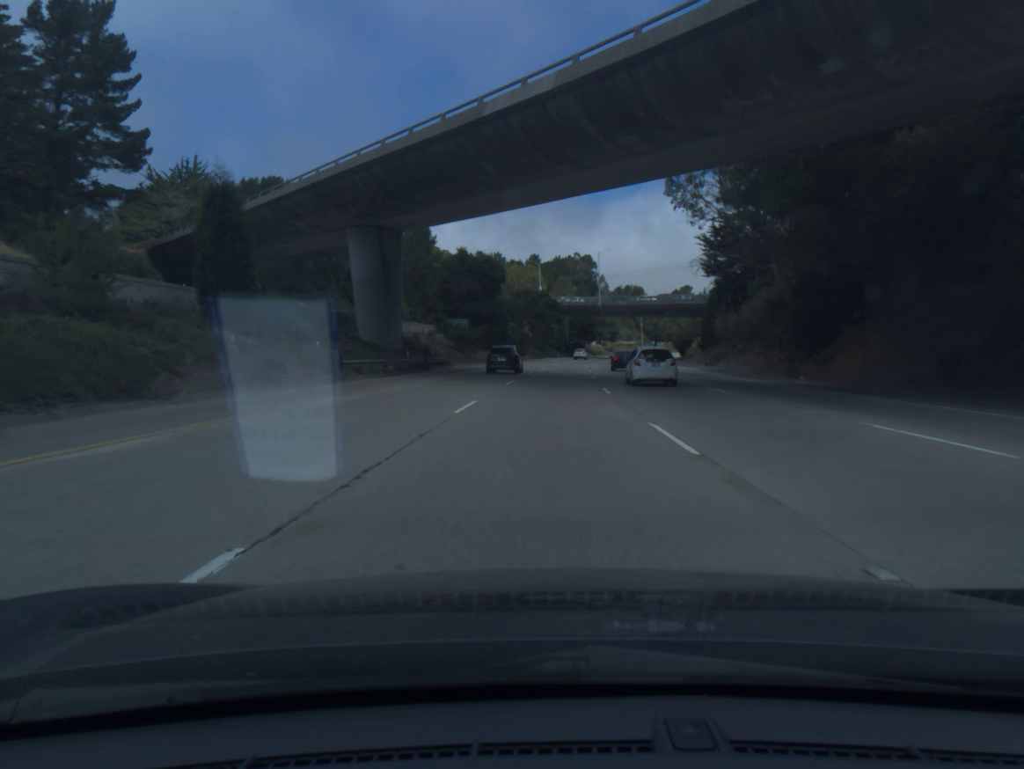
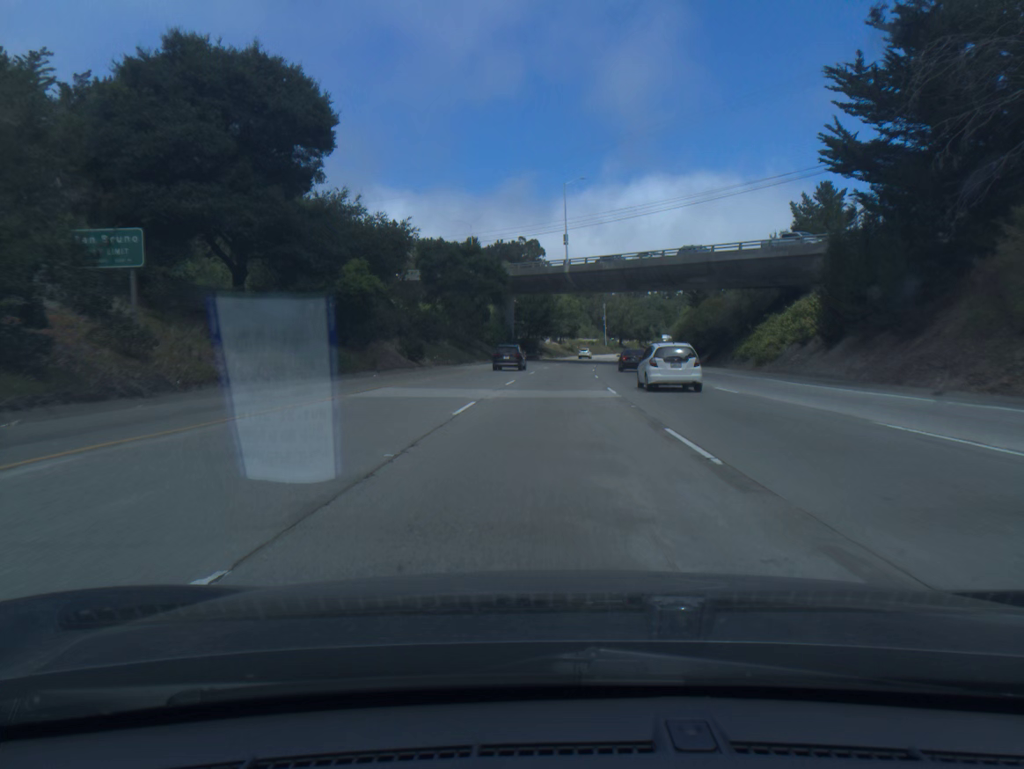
(+2.0, +58.8) m; +4°
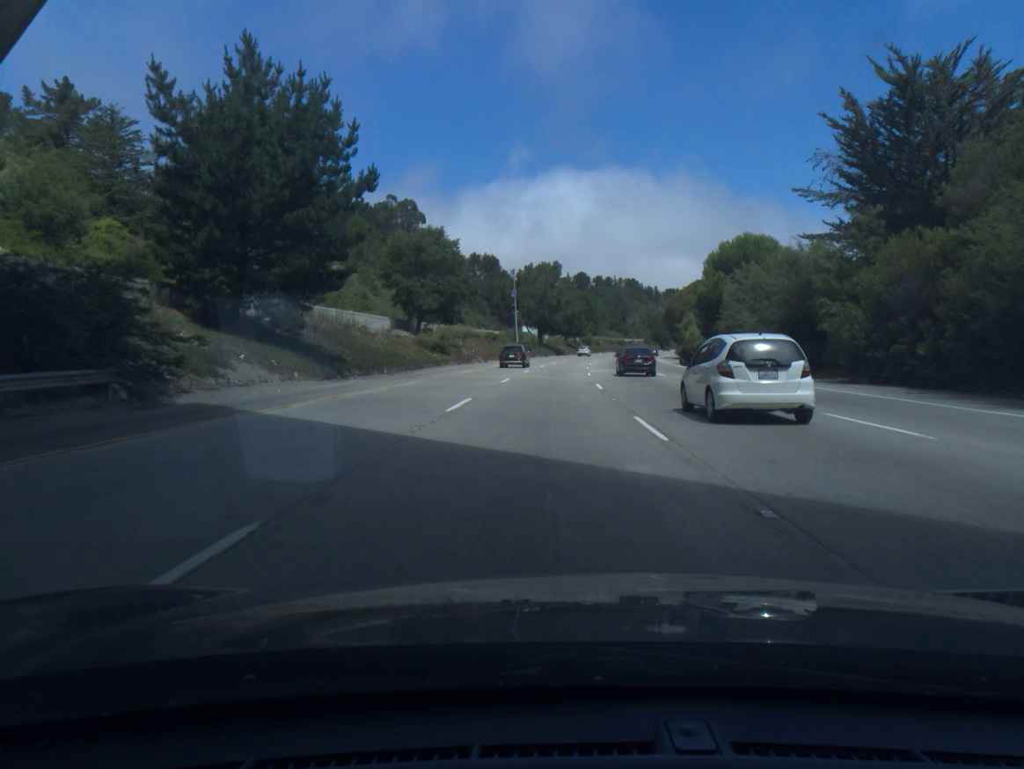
(+6.6, +100.1) m; +7°
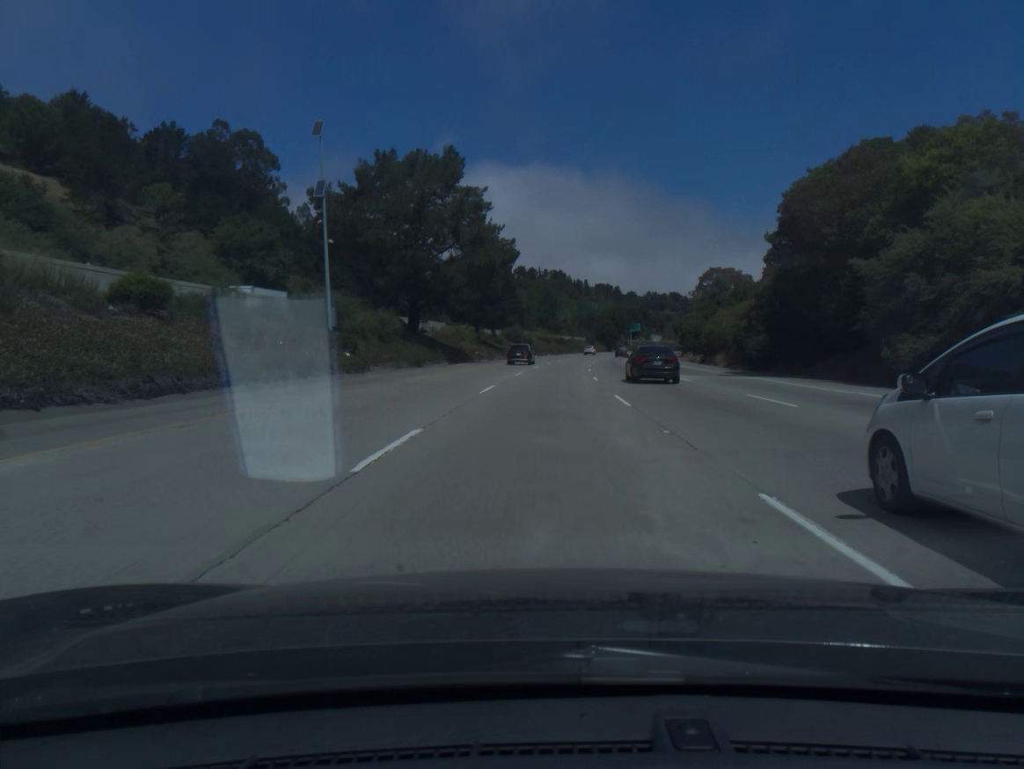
(+3.9, +81.0) m; +6°
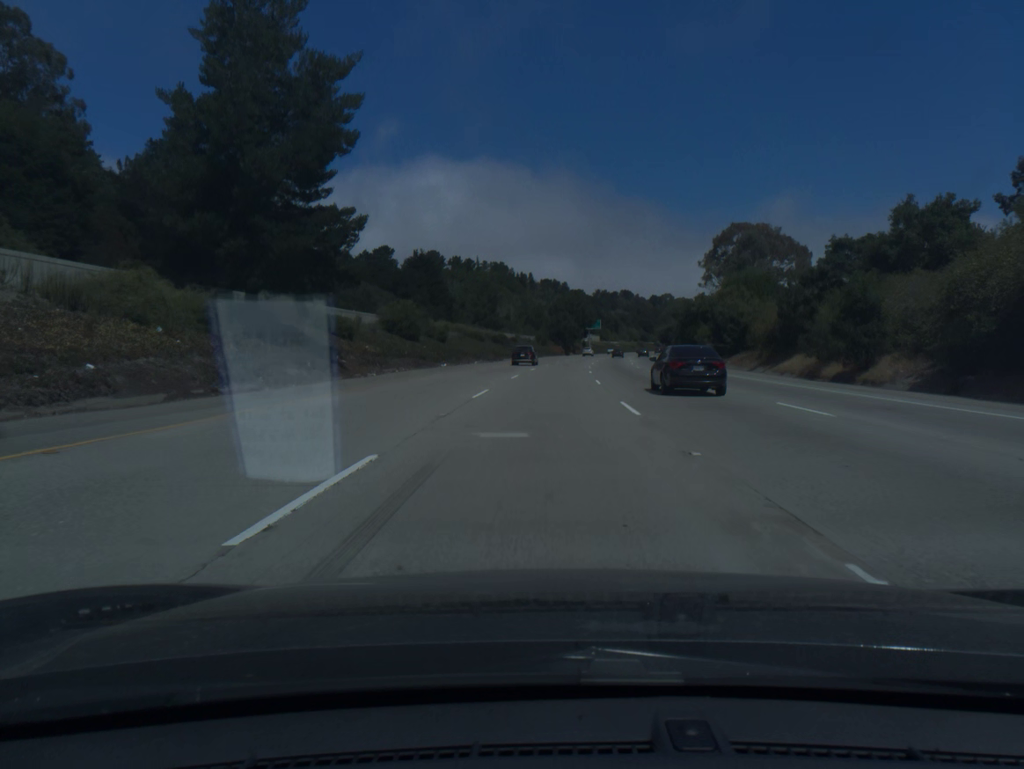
(+2.4, +60.9) m; +4°
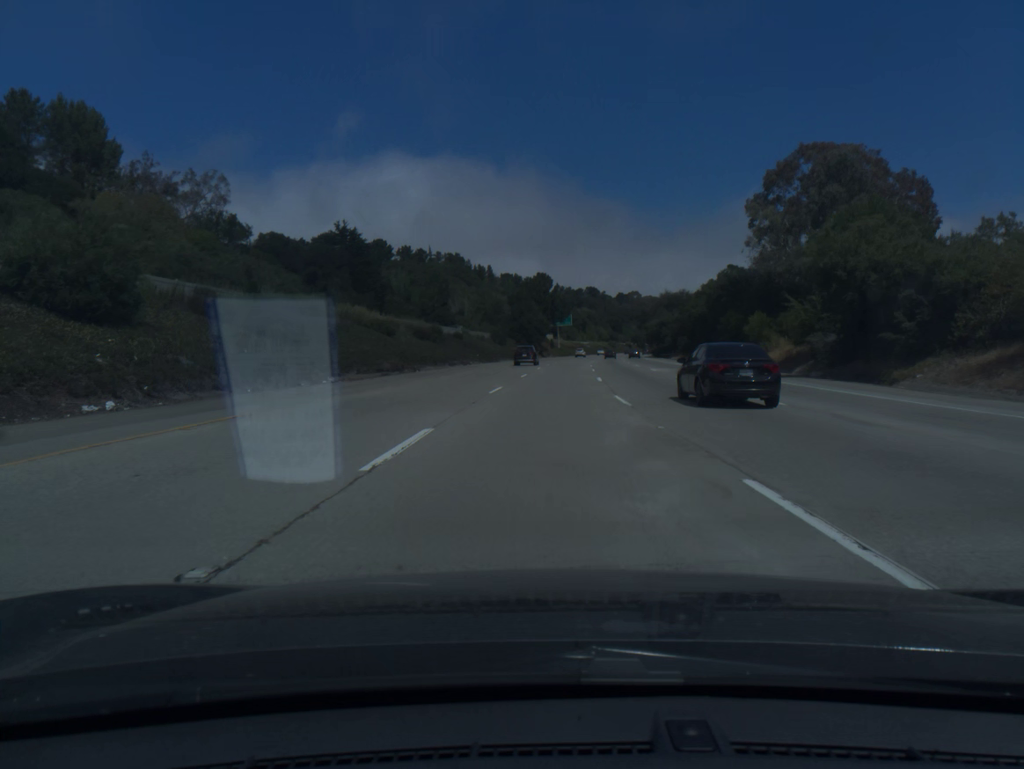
(+0.9, +40.6) m; +3°
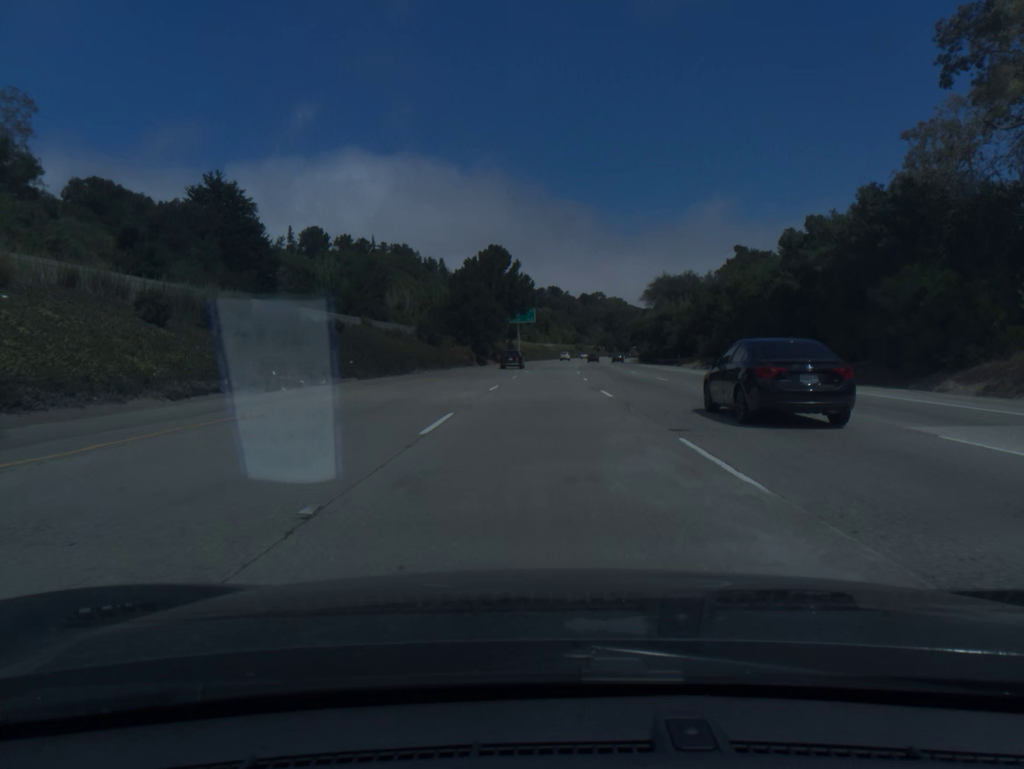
(+1.1, +40.6) m; +3°
